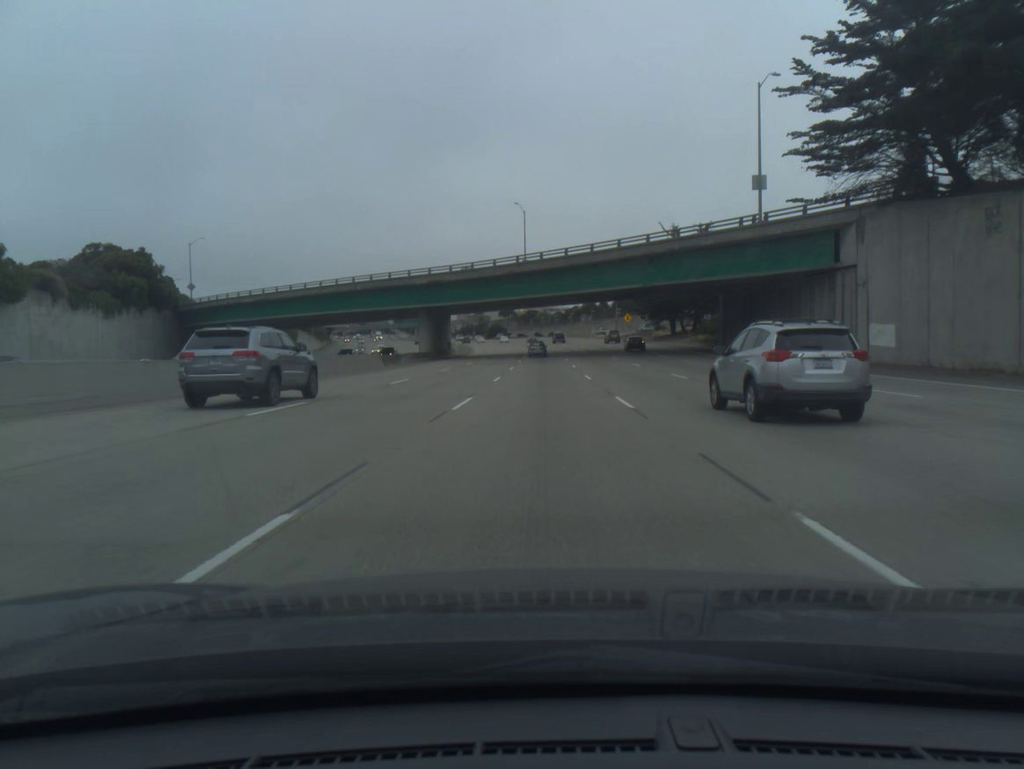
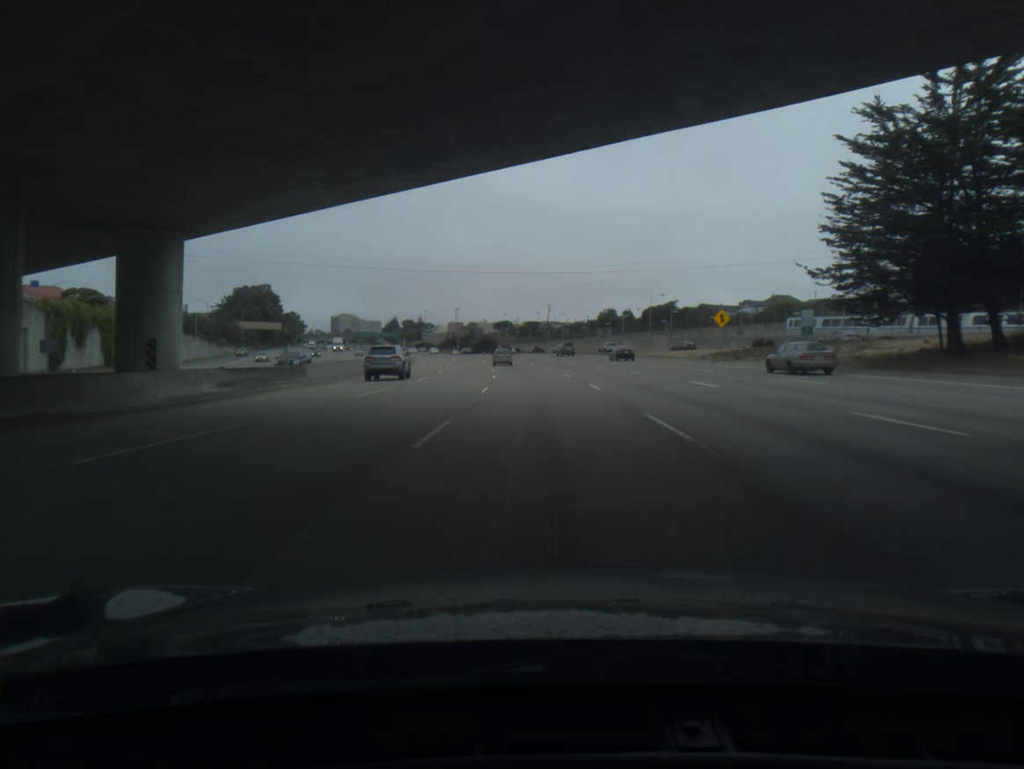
(0.0, +77.0) m; 0°
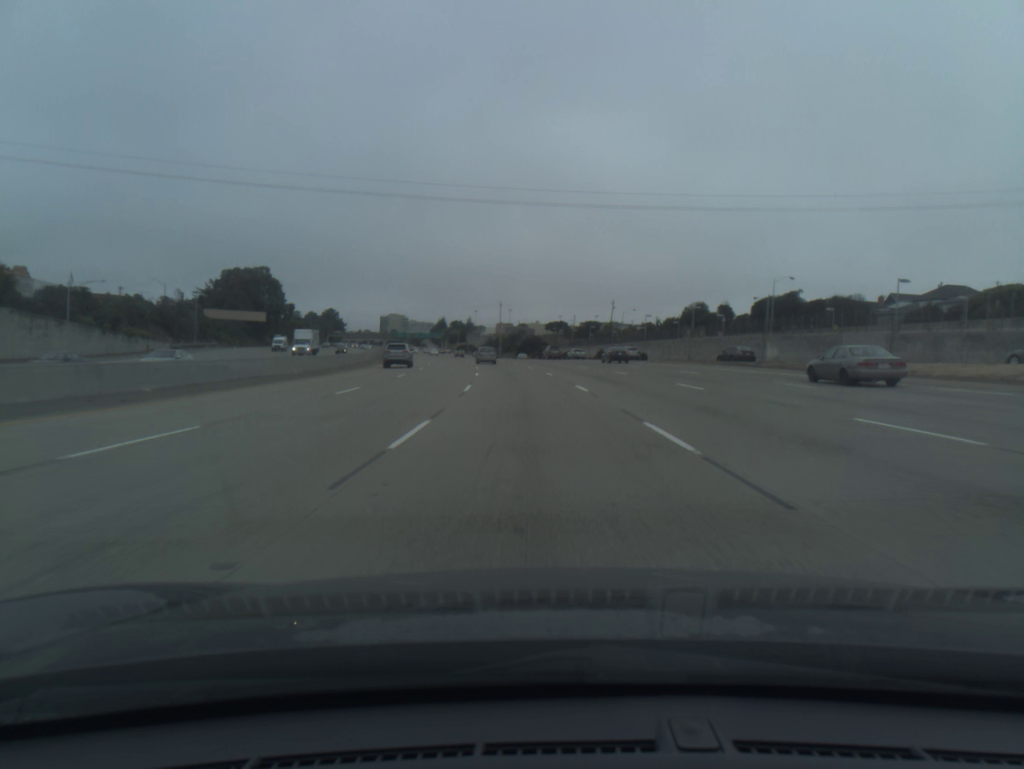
(-1.7, +57.5) m; -4°
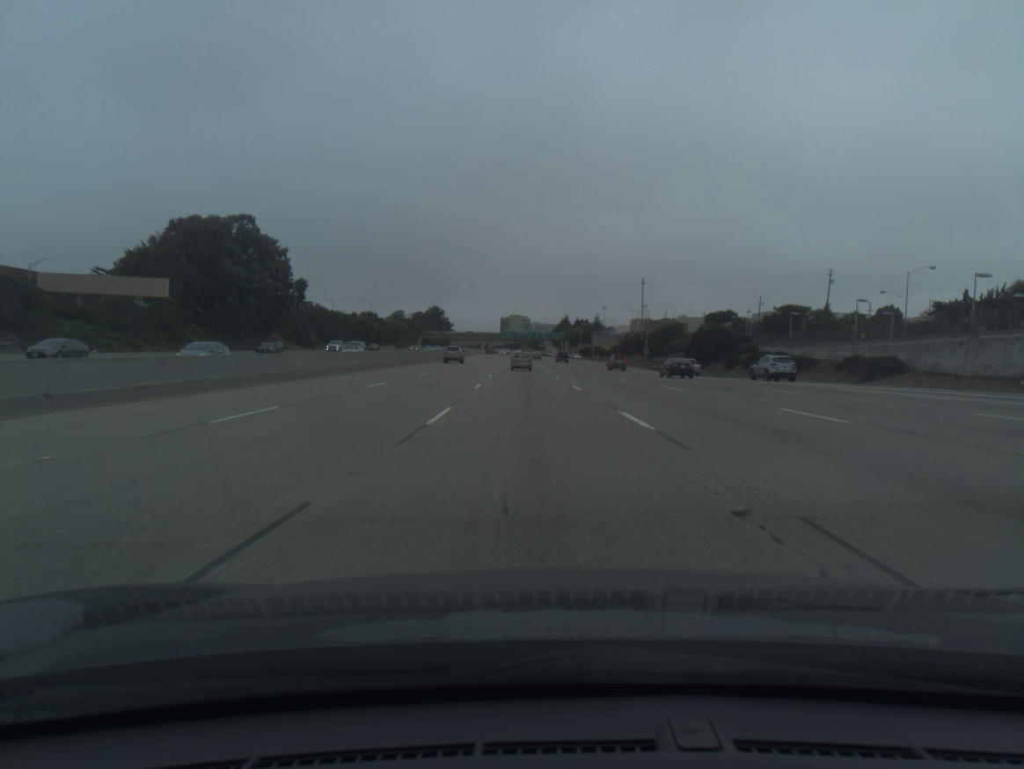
(-7.8, +95.7) m; -9°
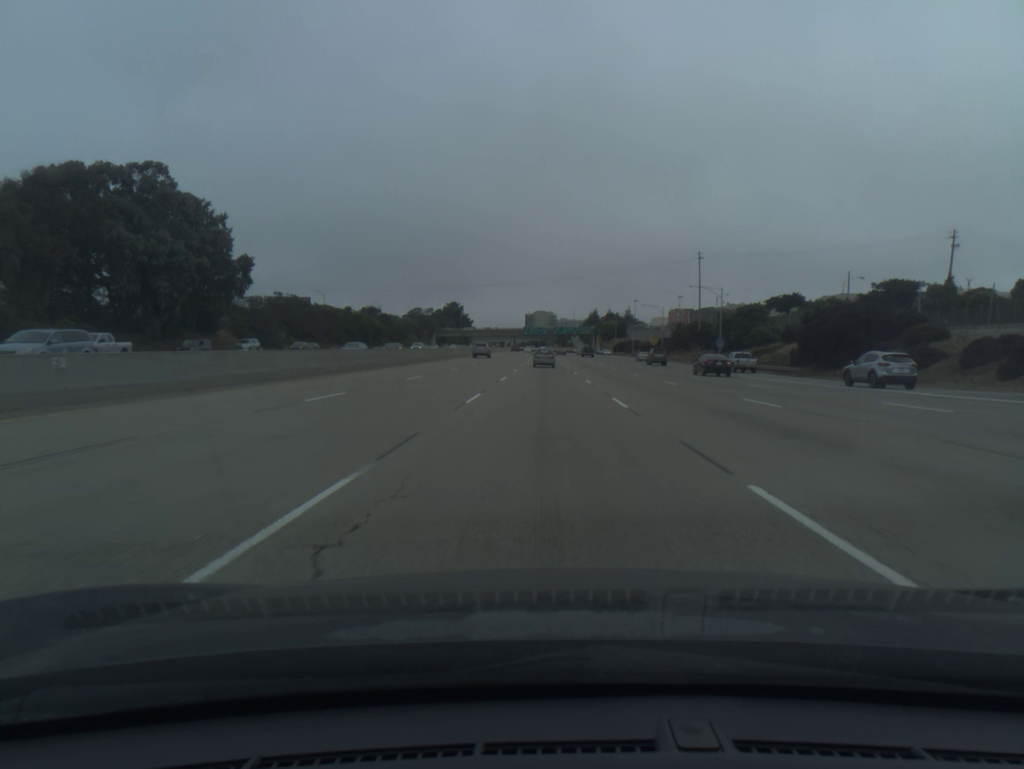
(-0.8, +38.1) m; -2°
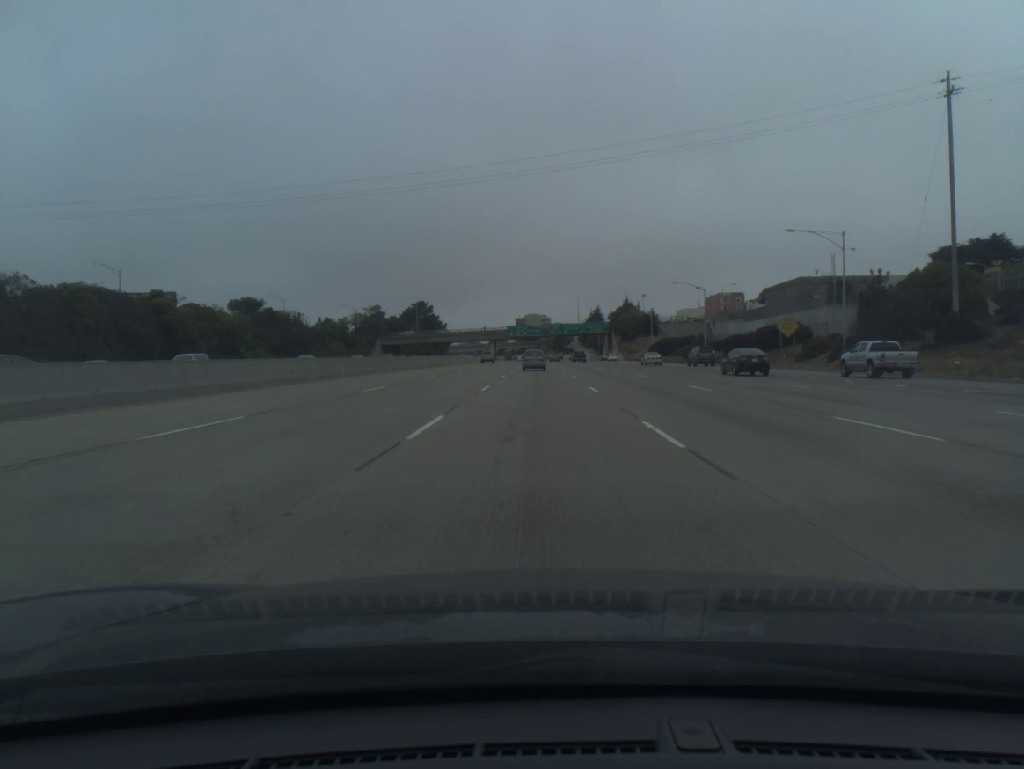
(+0.3, +92.9) m; 0°
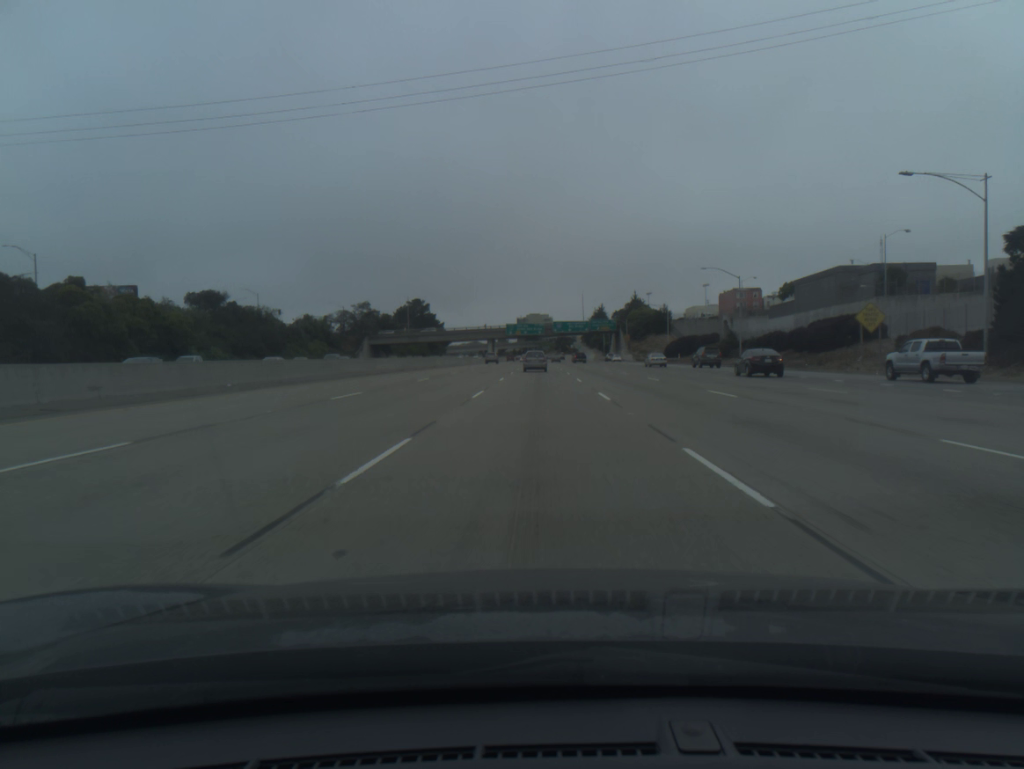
(0.0, +18.1) m; 0°
